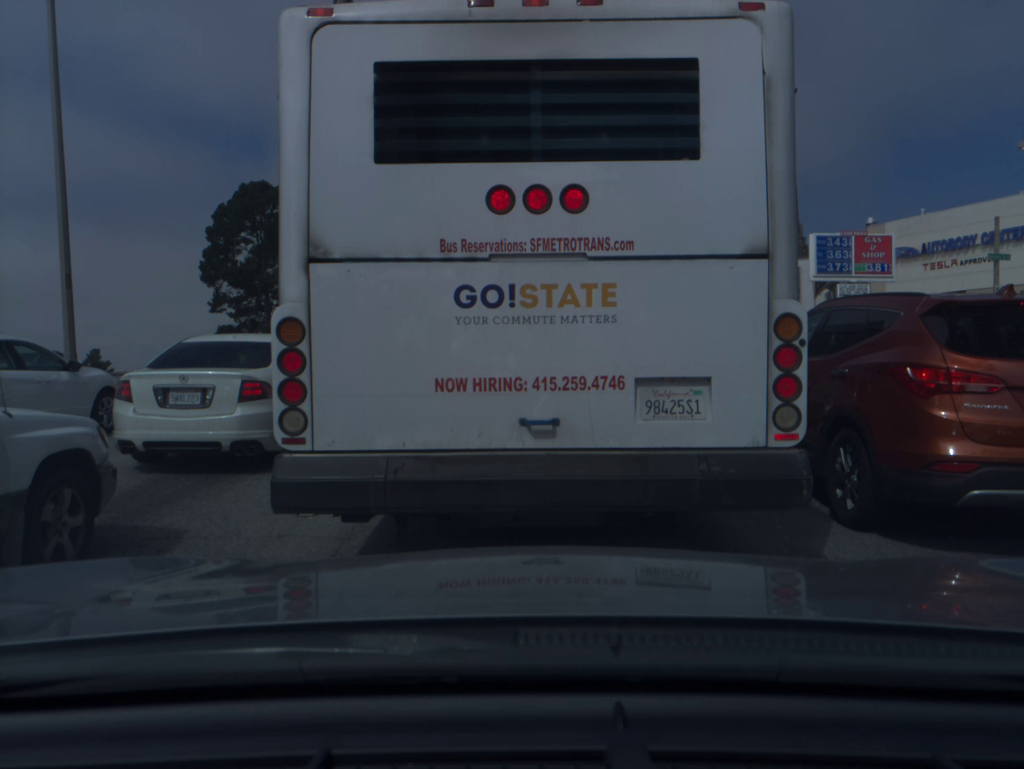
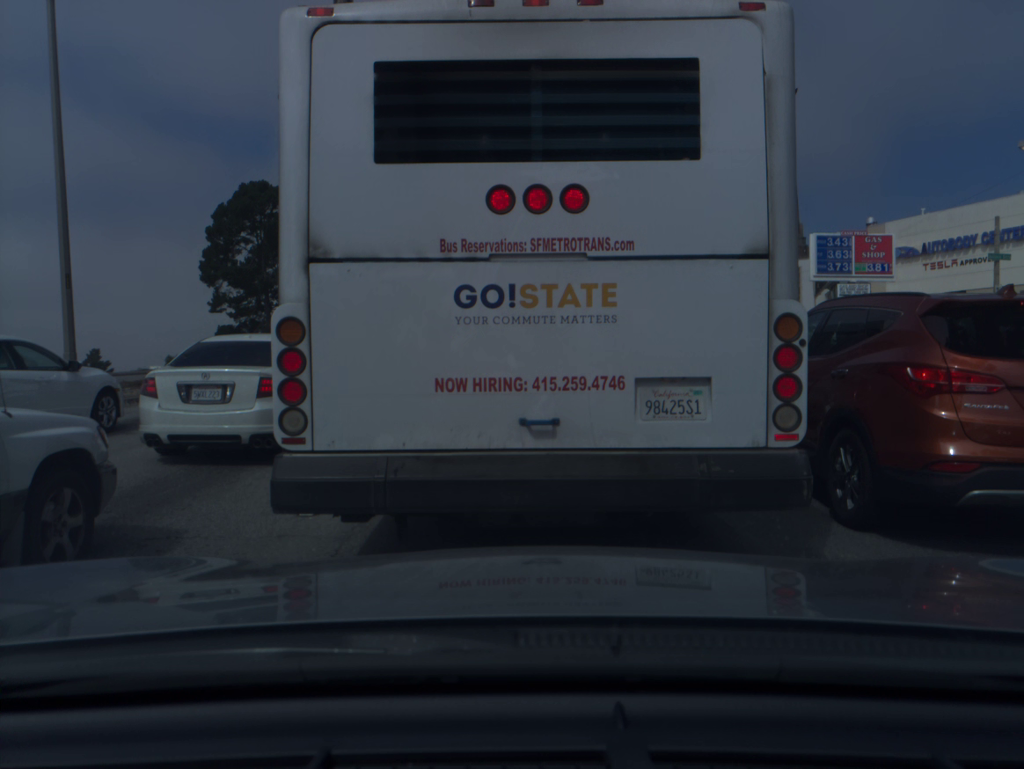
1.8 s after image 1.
(0.0, 0.0) m; 0°
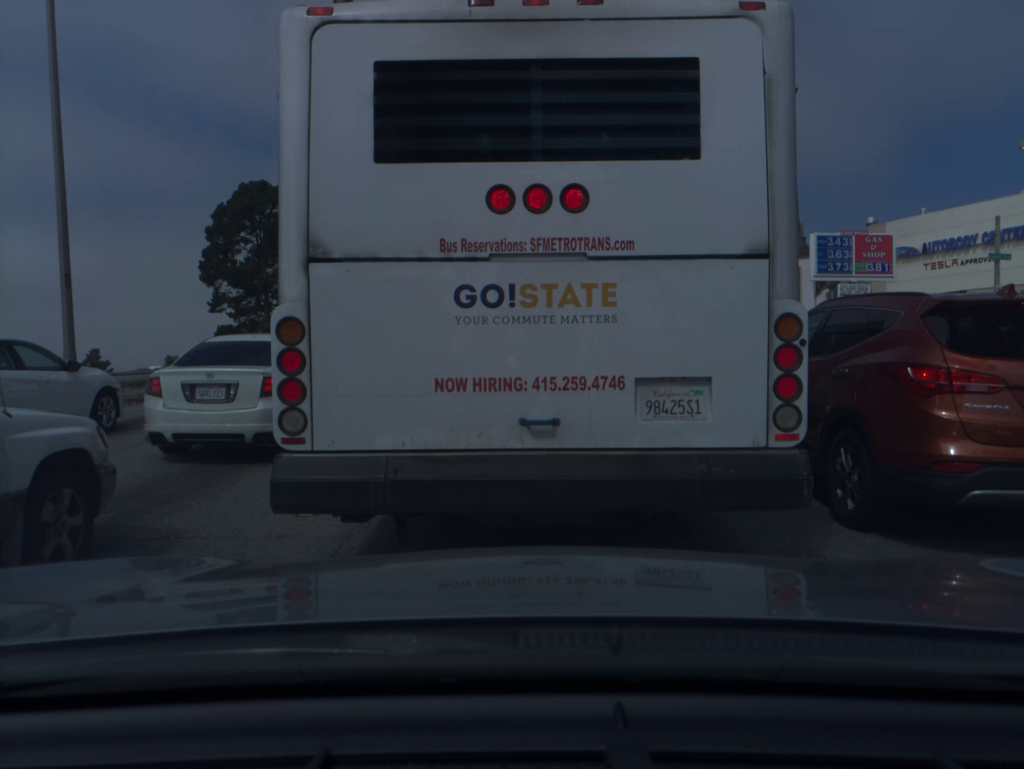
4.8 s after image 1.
(0.0, 0.0) m; 0°
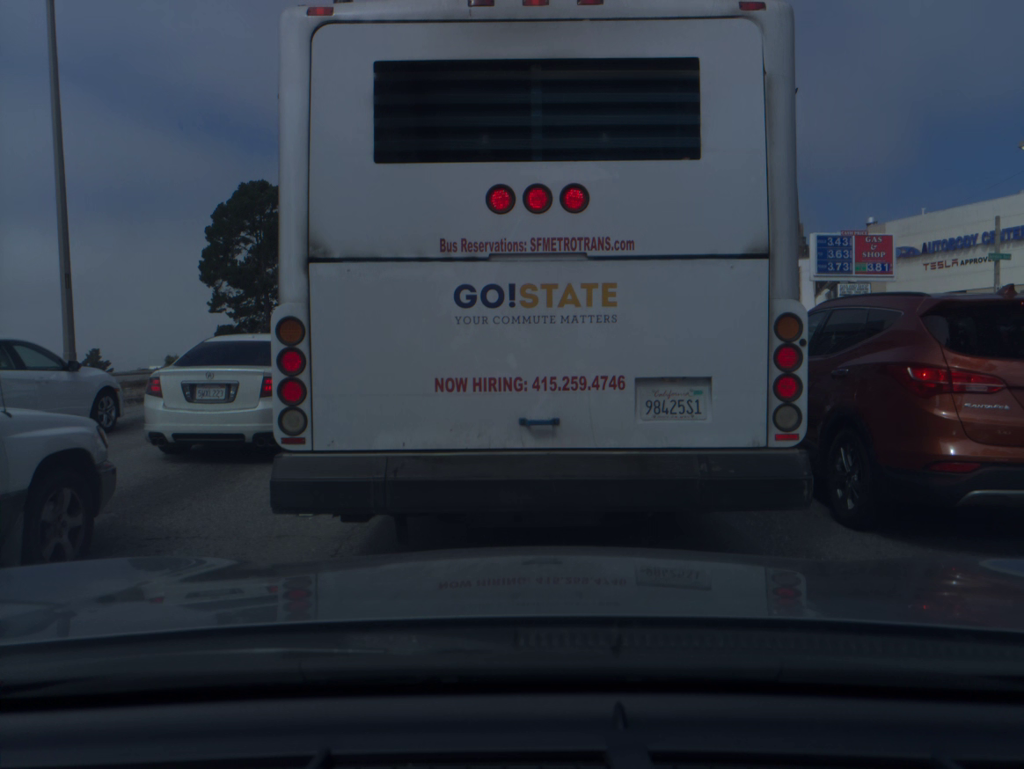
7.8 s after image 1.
(0.0, 0.0) m; 0°
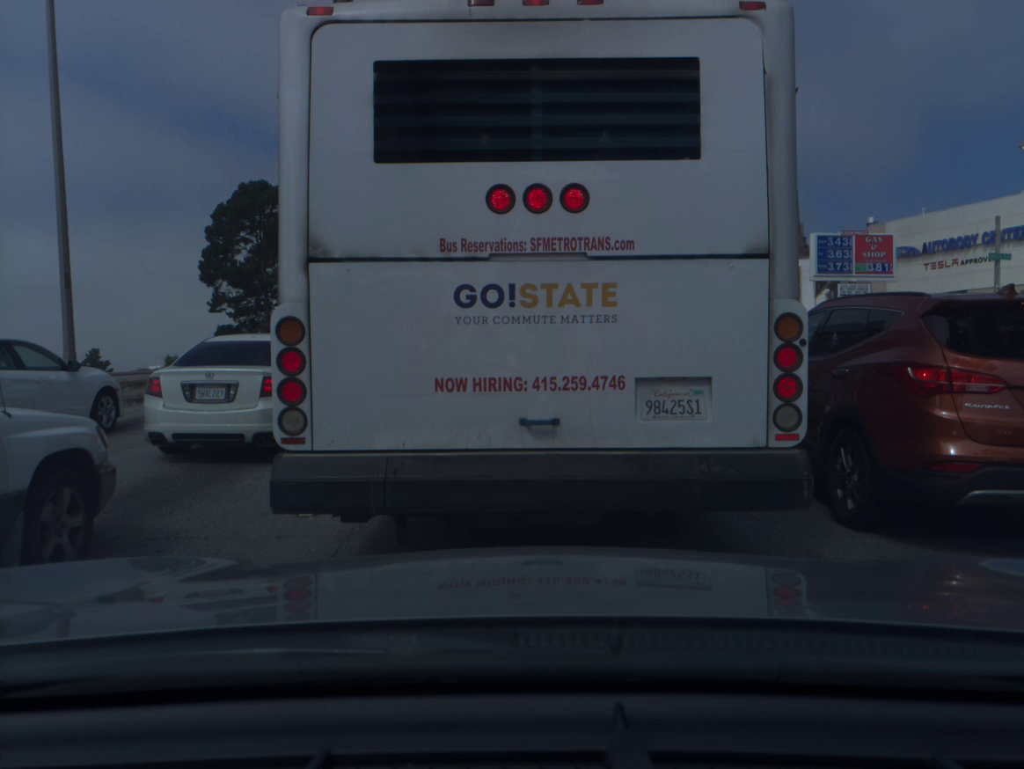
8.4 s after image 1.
(0.0, 0.0) m; 0°
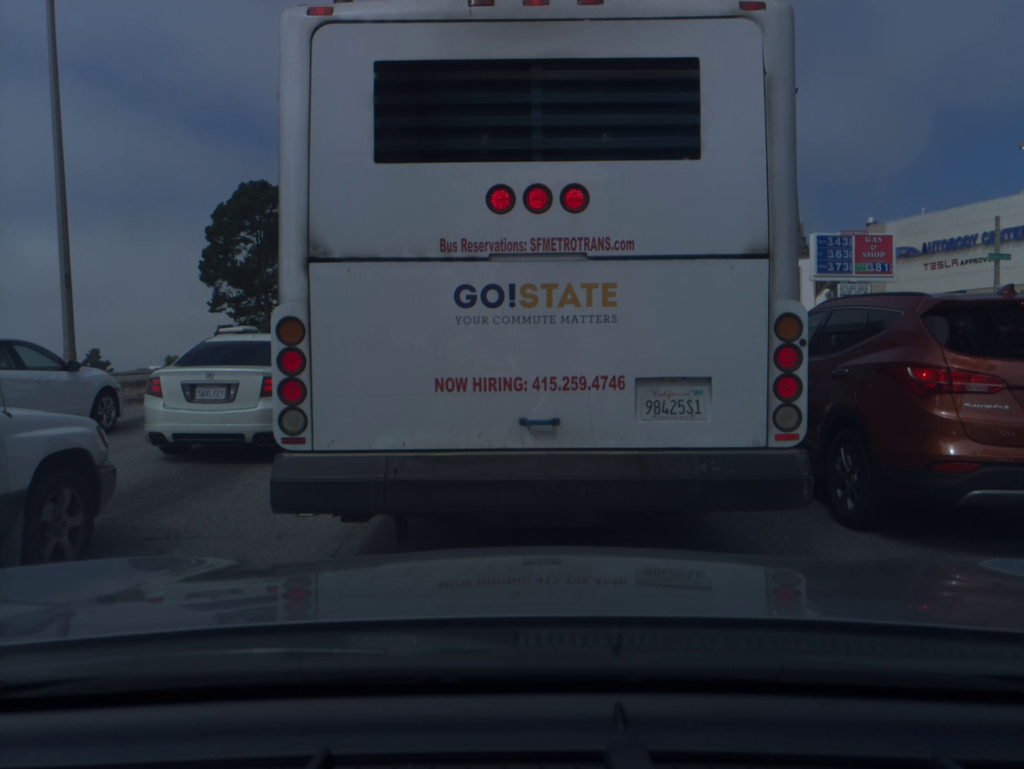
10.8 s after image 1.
(0.0, 0.0) m; 0°
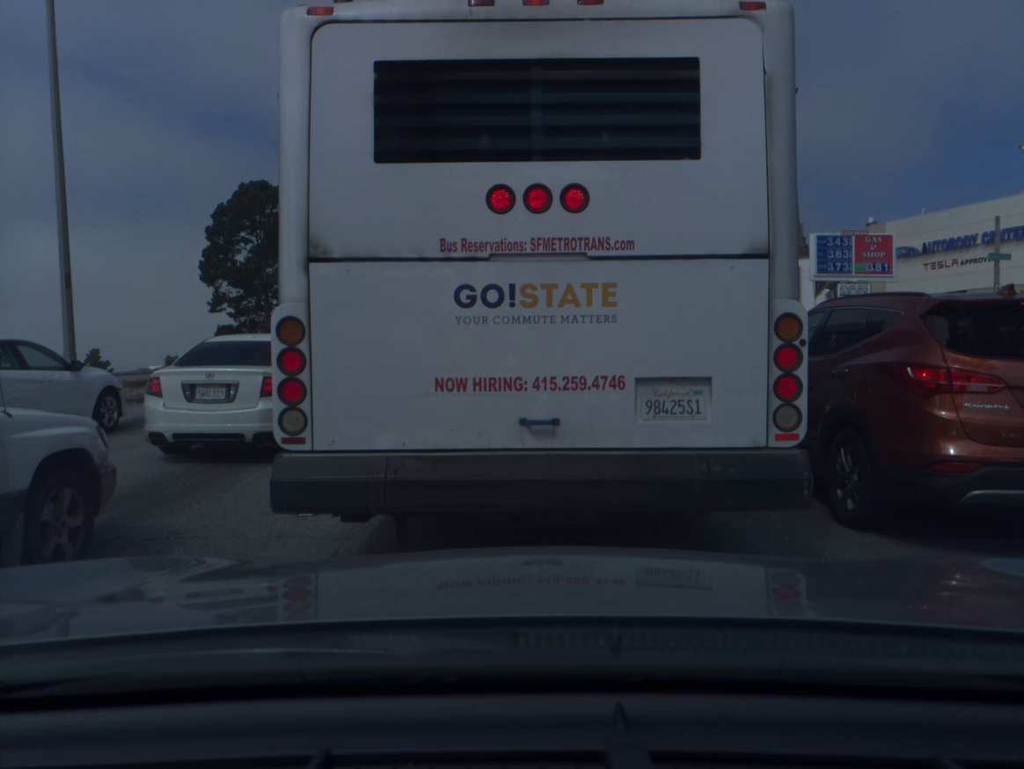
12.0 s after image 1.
(0.0, 0.0) m; 0°
